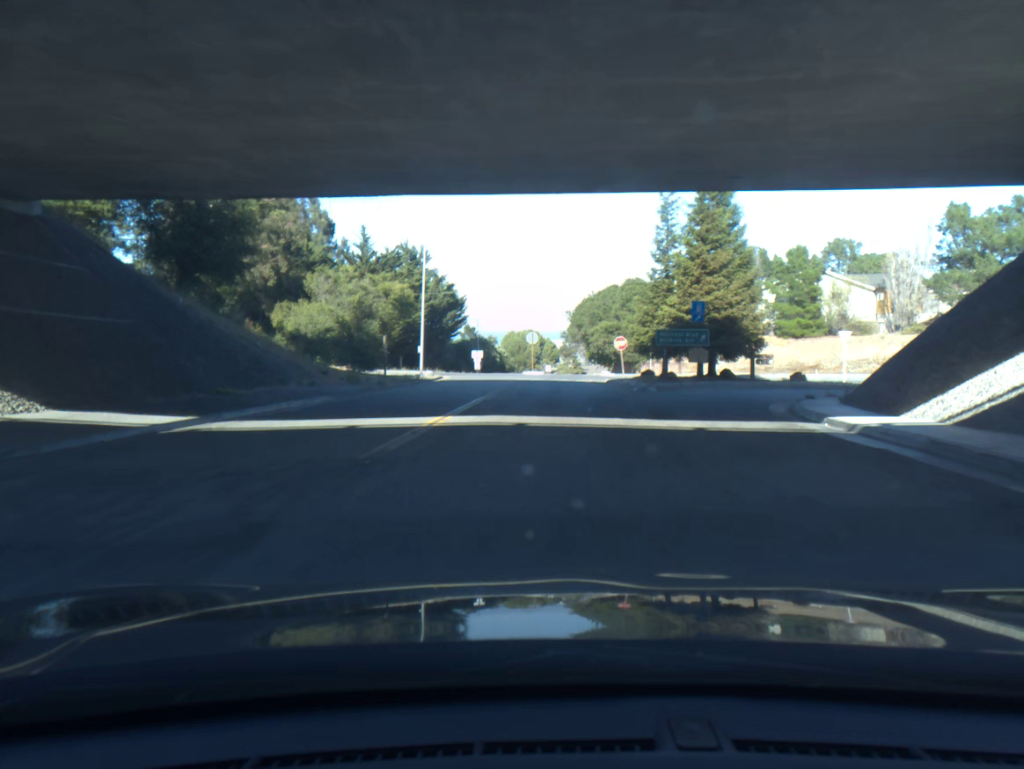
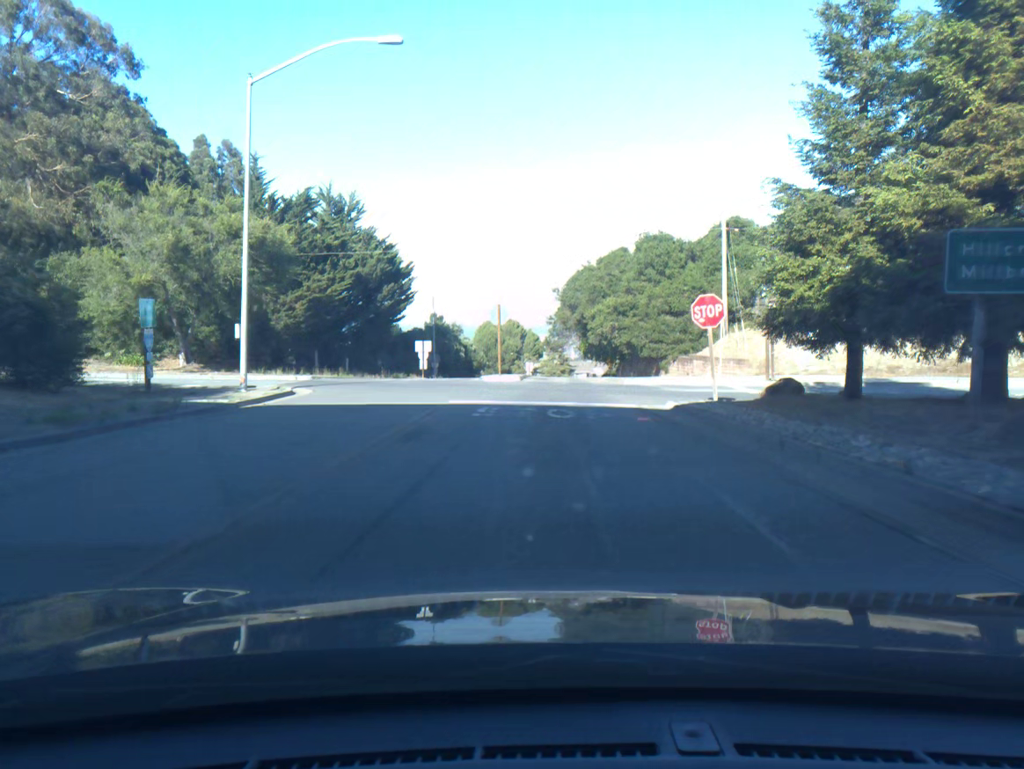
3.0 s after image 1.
(+0.5, +27.8) m; +1°
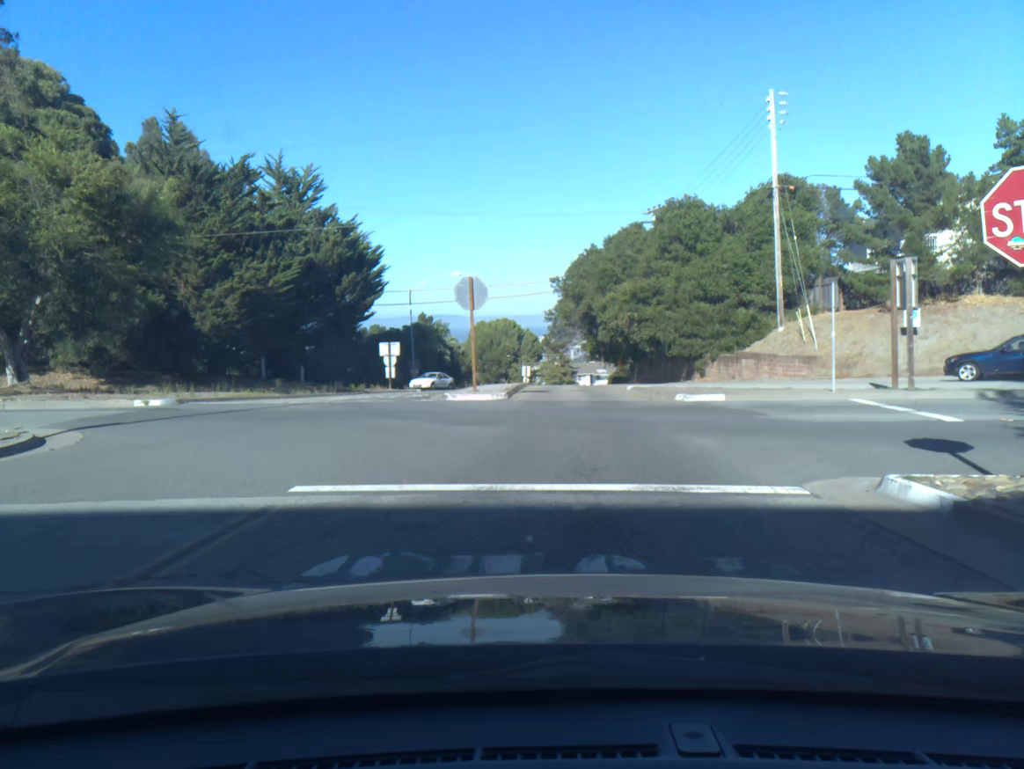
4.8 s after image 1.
(0.0, +12.3) m; +1°
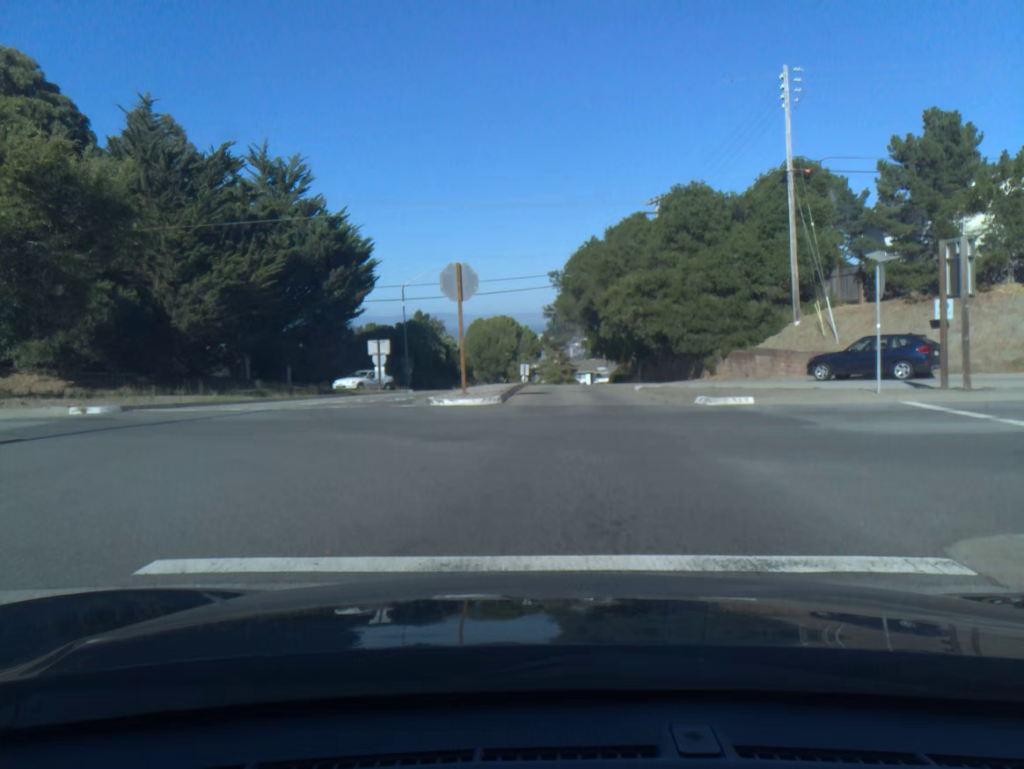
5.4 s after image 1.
(0.0, +2.8) m; 0°
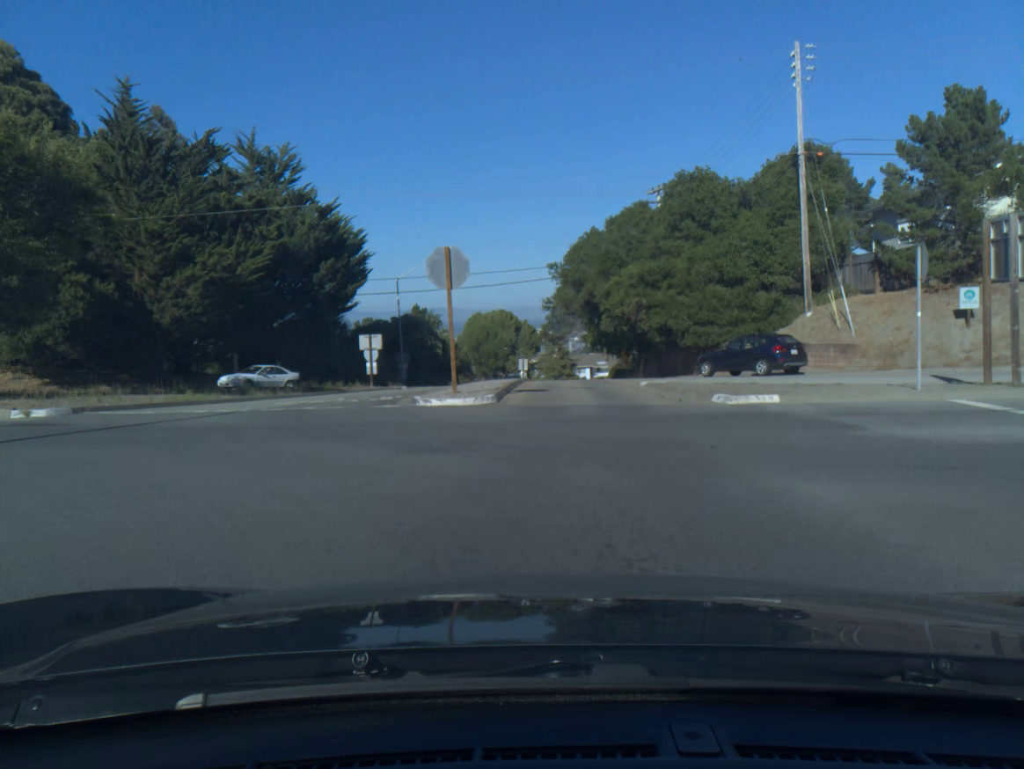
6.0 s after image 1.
(0.0, +2.0) m; 0°
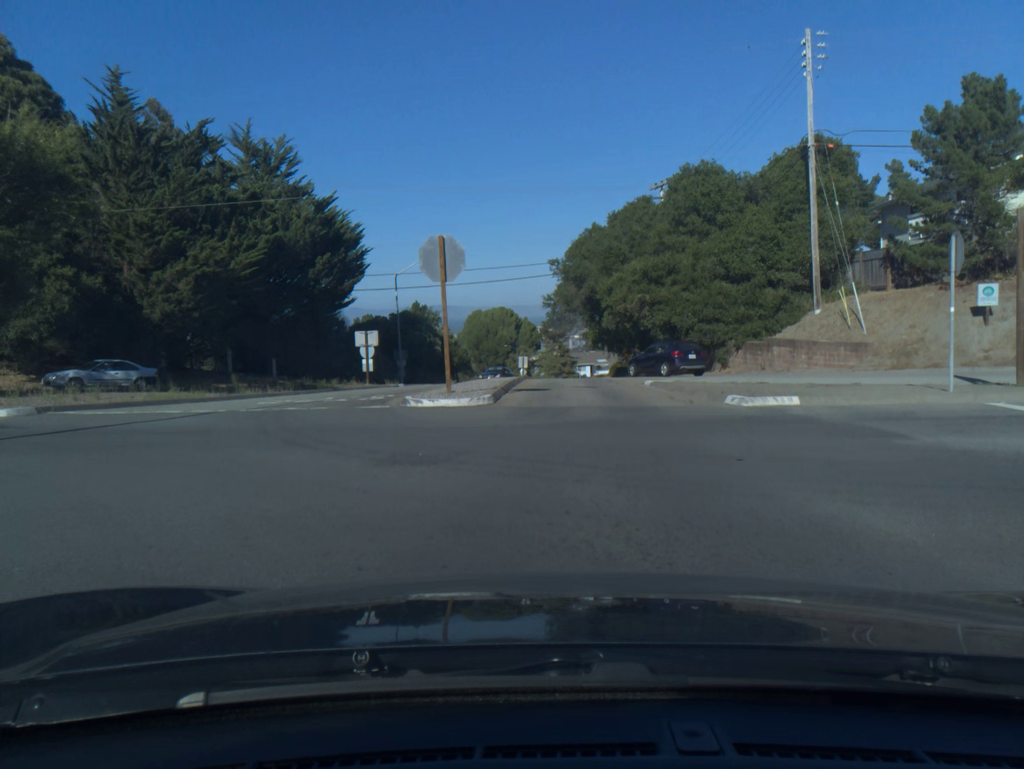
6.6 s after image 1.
(0.0, +1.2) m; 0°
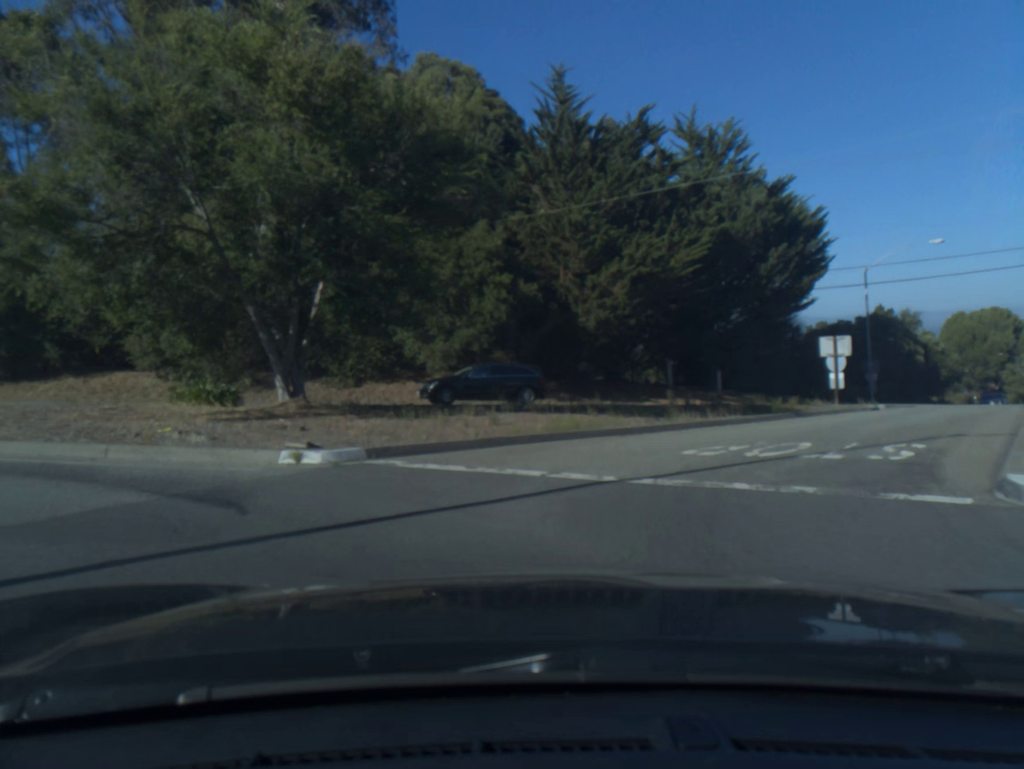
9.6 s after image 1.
(-2.3, +7.7) m; -40°
